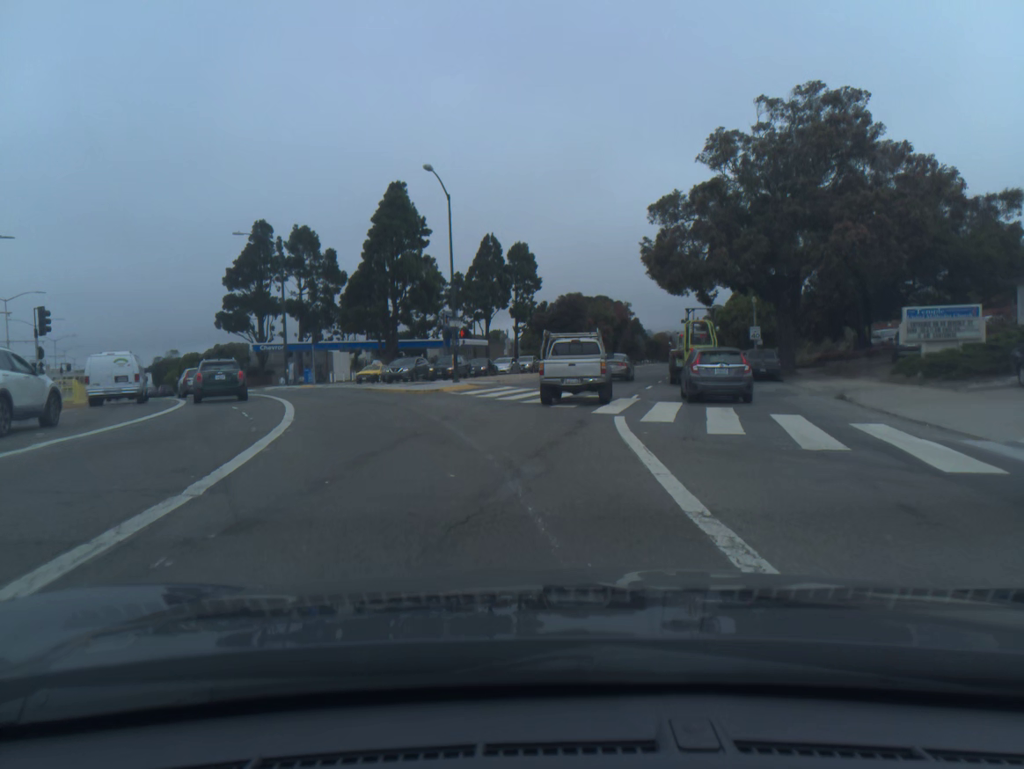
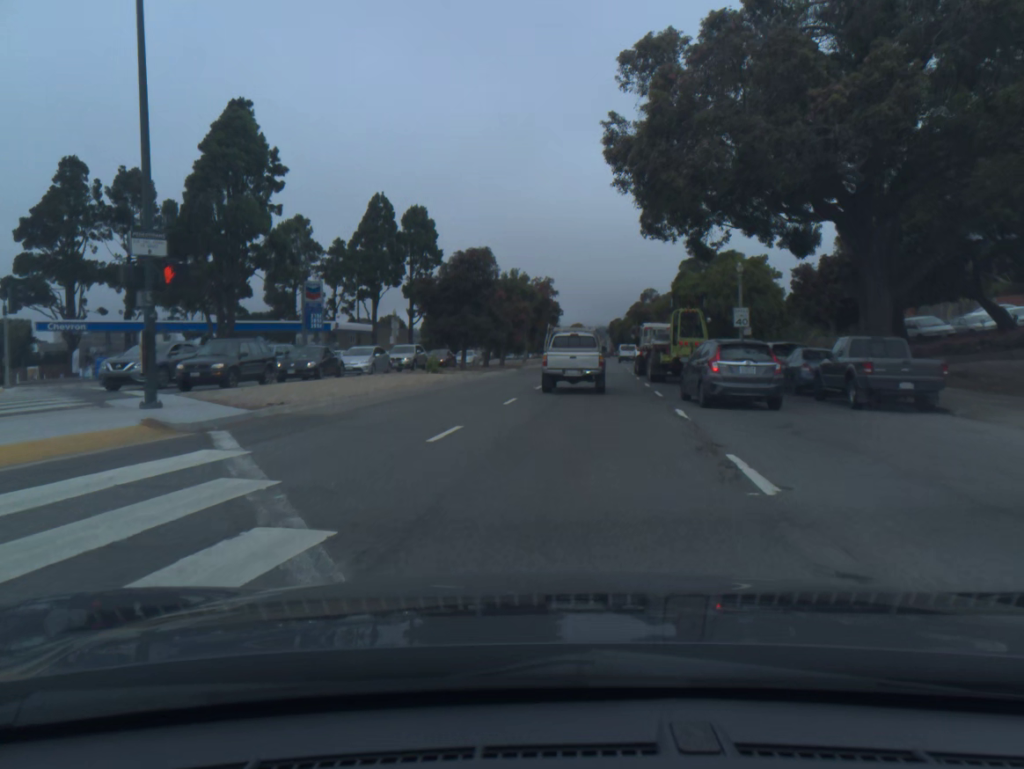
(+1.2, +23.5) m; +7°
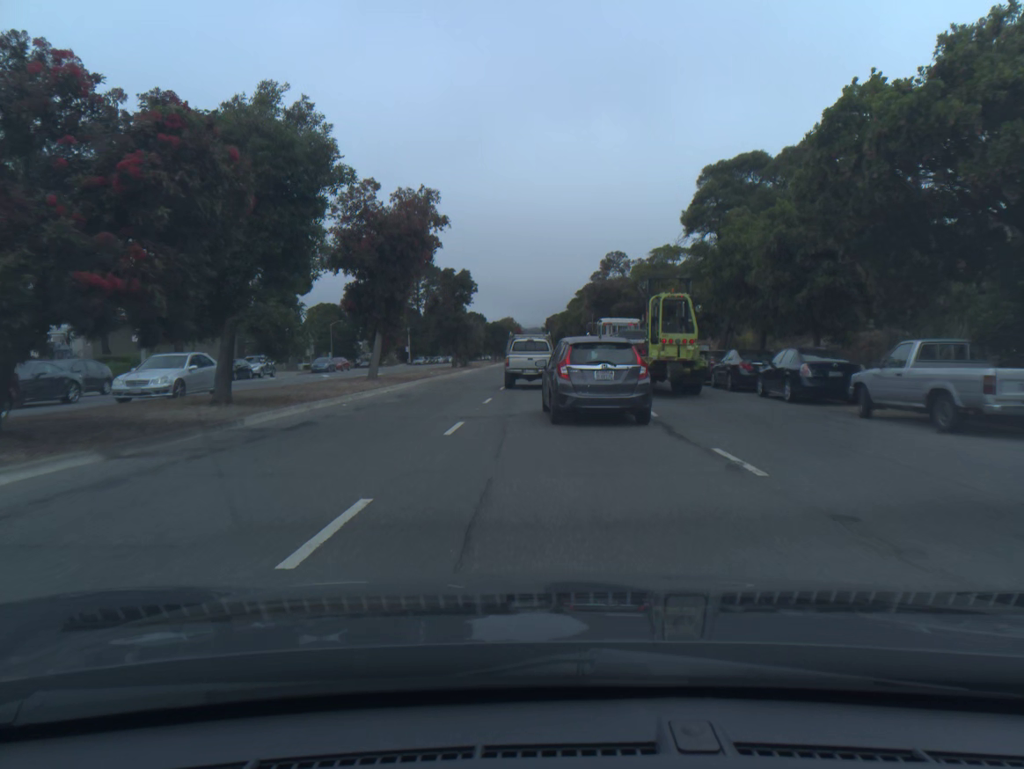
(+2.4, +42.4) m; +5°
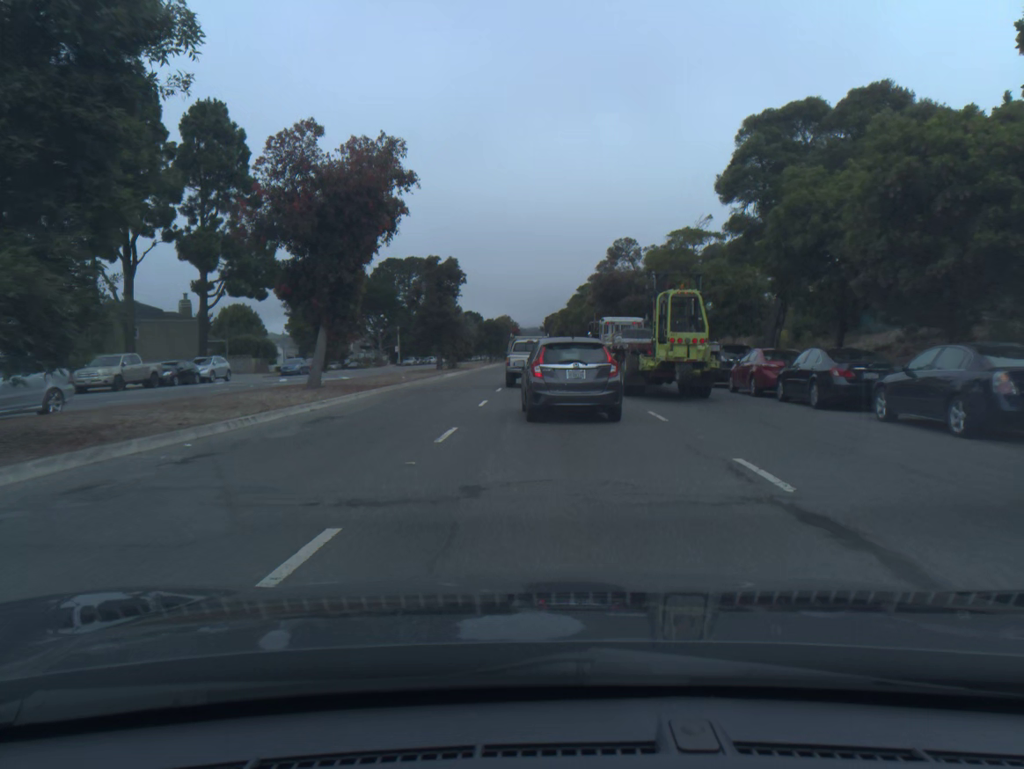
(0.0, +8.4) m; 0°
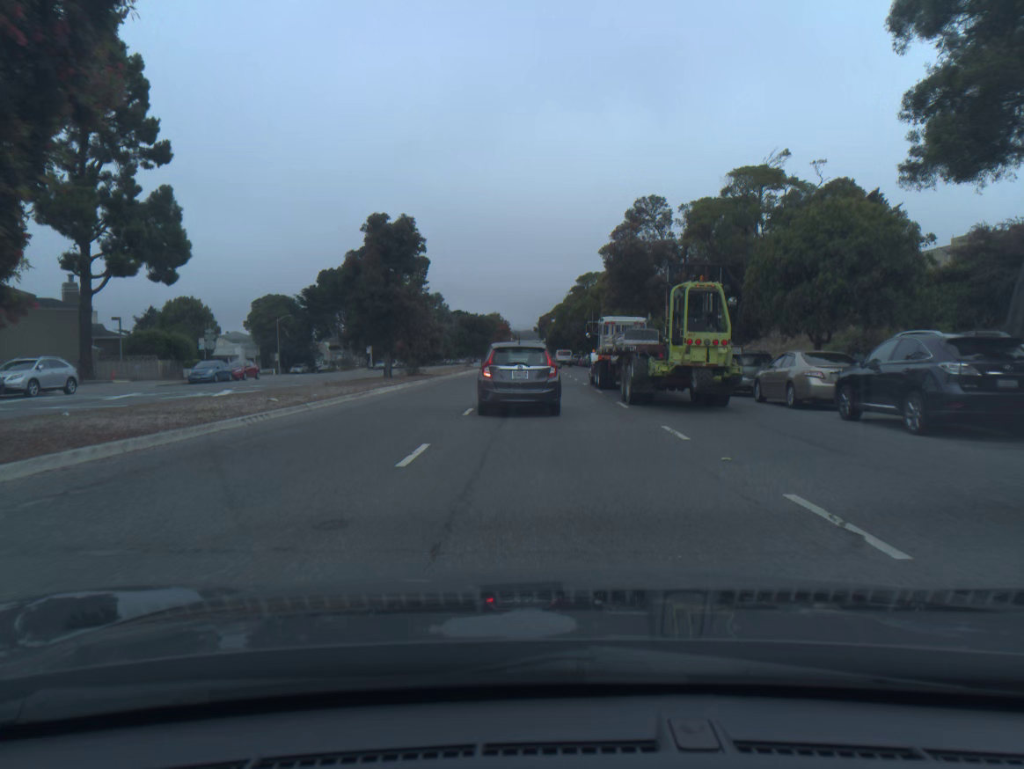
(+0.1, +17.0) m; 0°
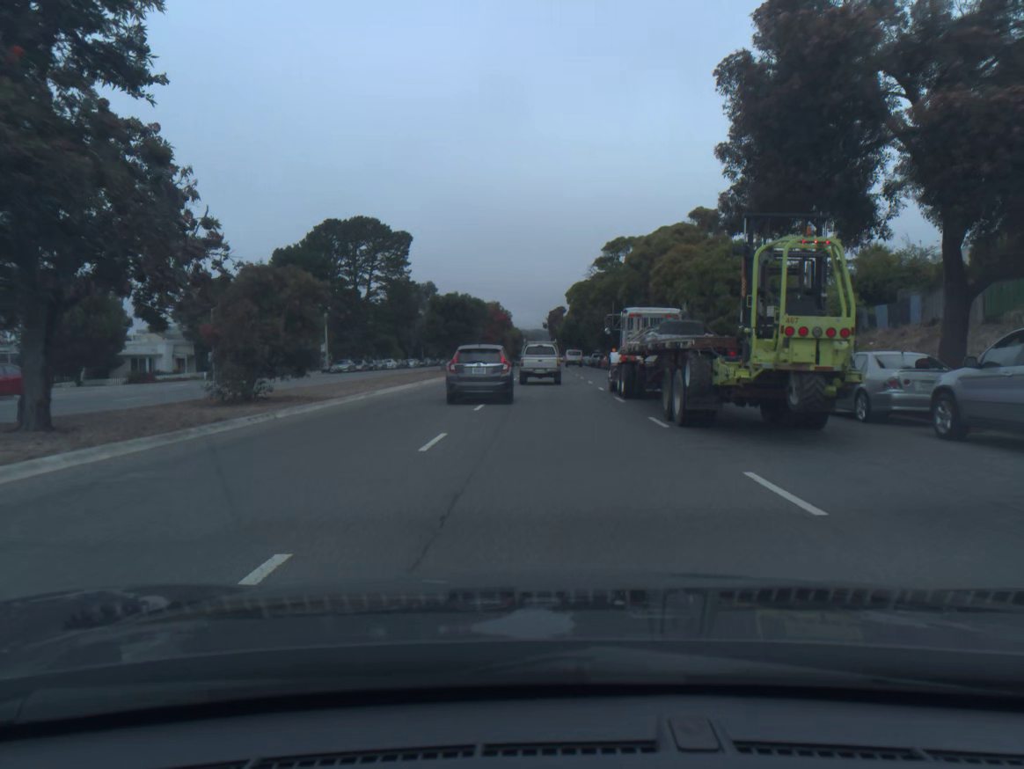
(-0.1, +27.5) m; -1°
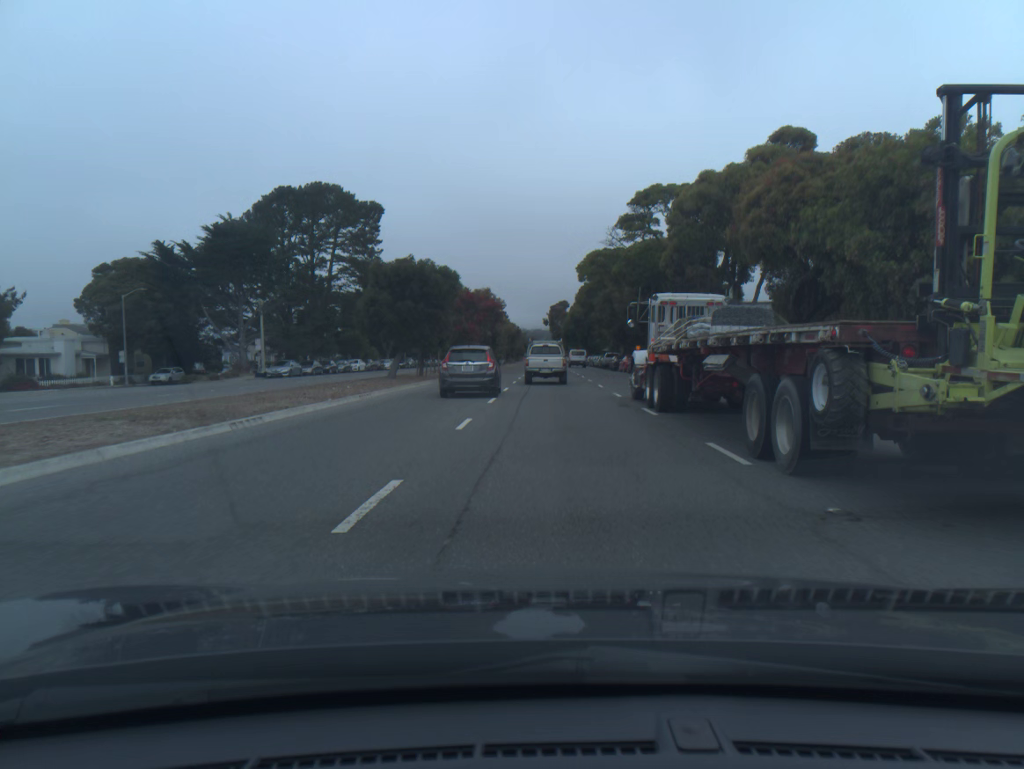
(0.0, +19.6) m; 0°
